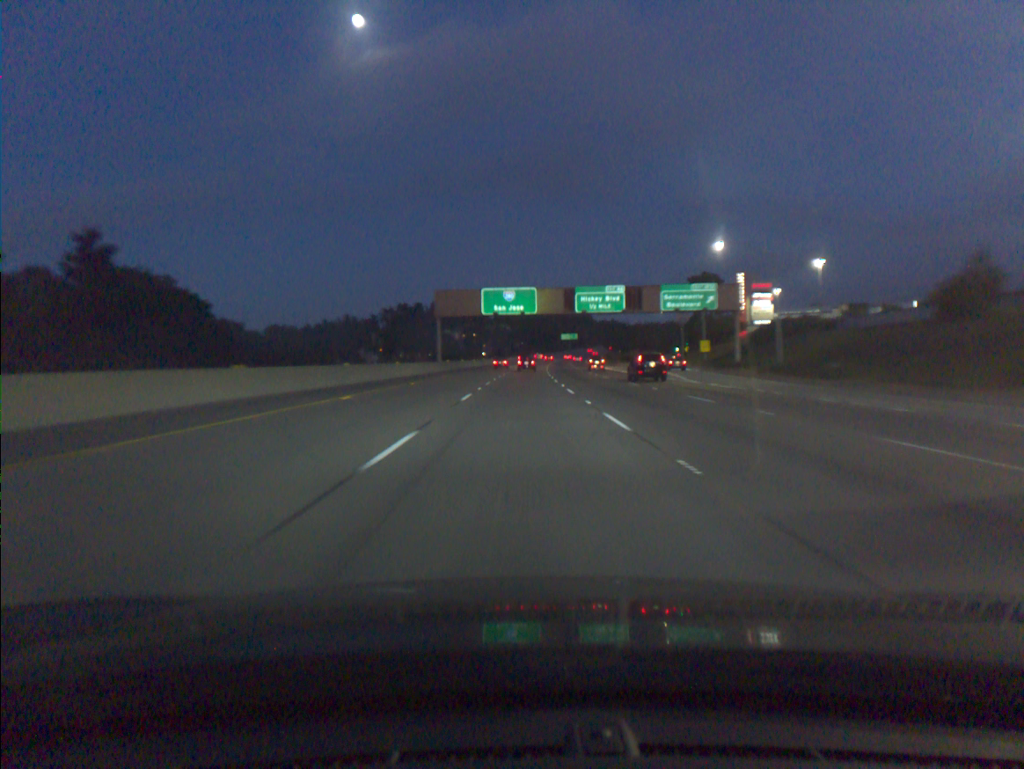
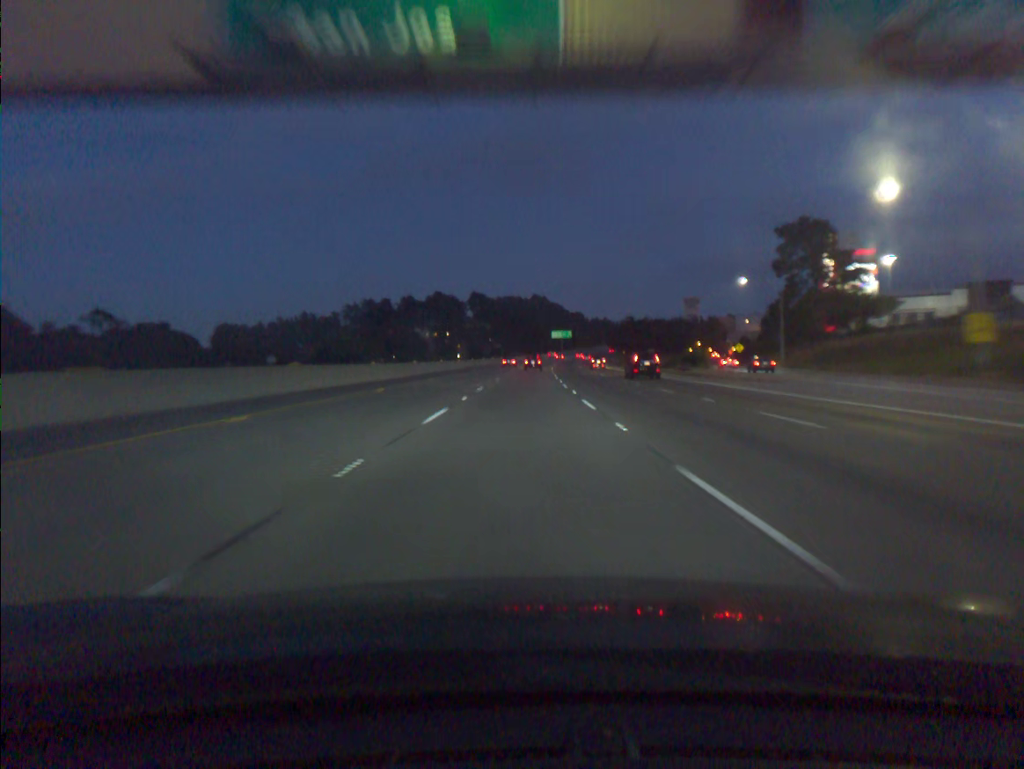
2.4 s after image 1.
(+0.9, +67.3) m; +1°
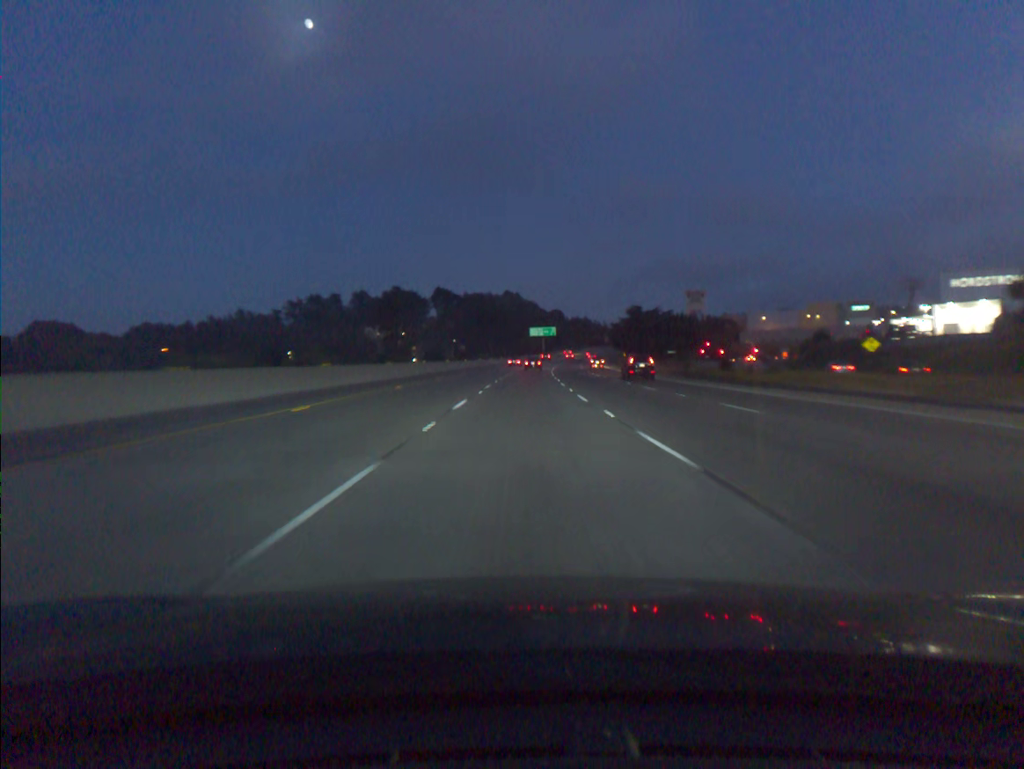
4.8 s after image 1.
(+1.0, +69.0) m; +2°
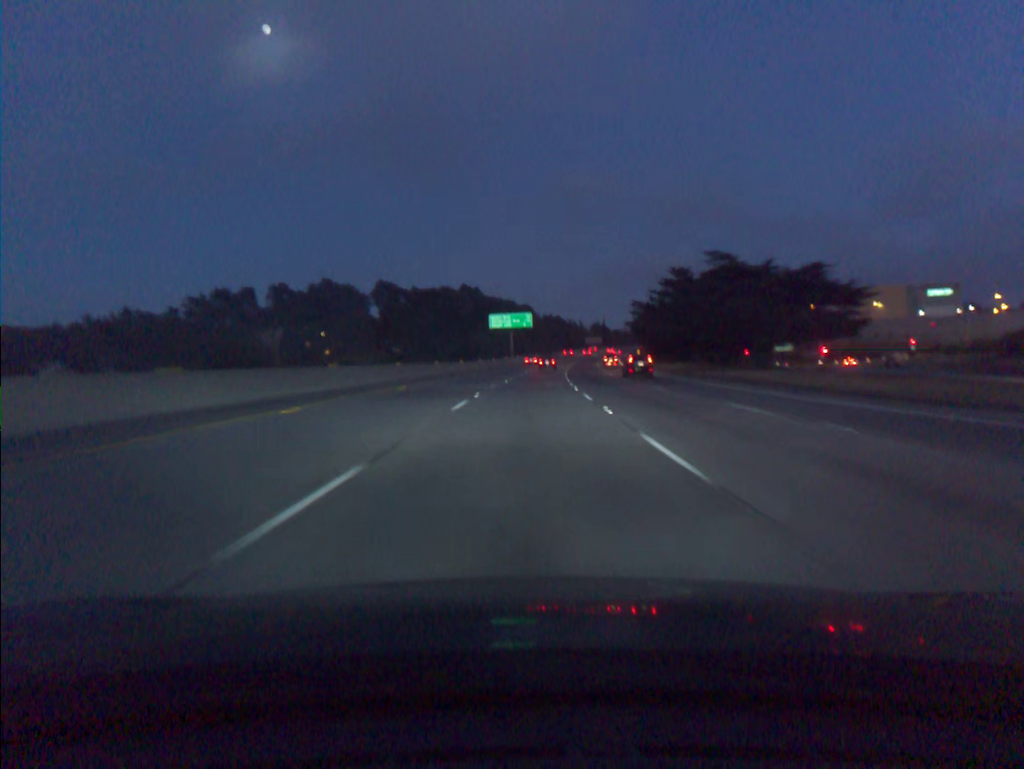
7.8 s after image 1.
(+2.1, +88.1) m; +3°
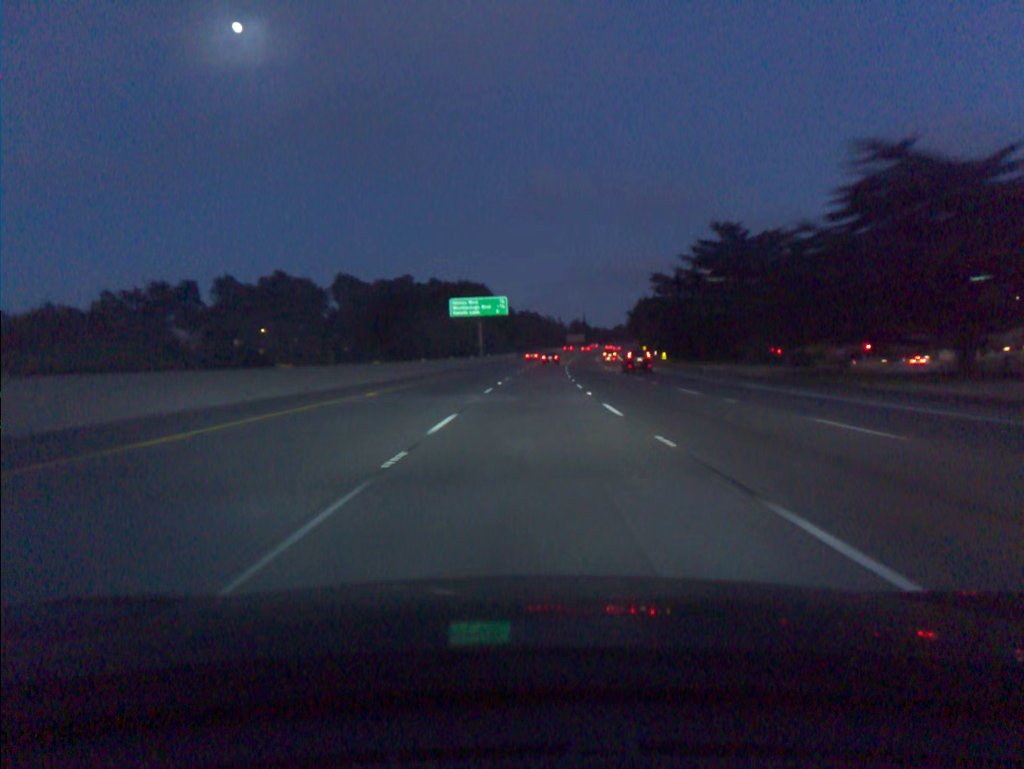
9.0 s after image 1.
(+0.5, +35.7) m; +2°
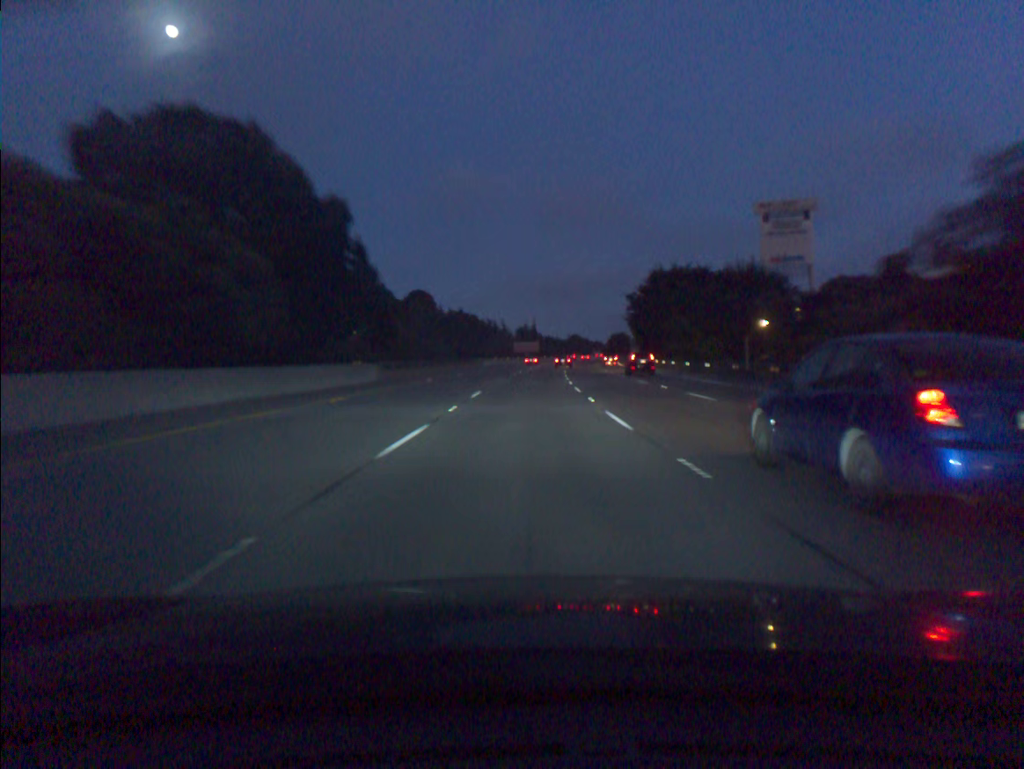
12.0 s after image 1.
(+3.9, +90.8) m; +4°
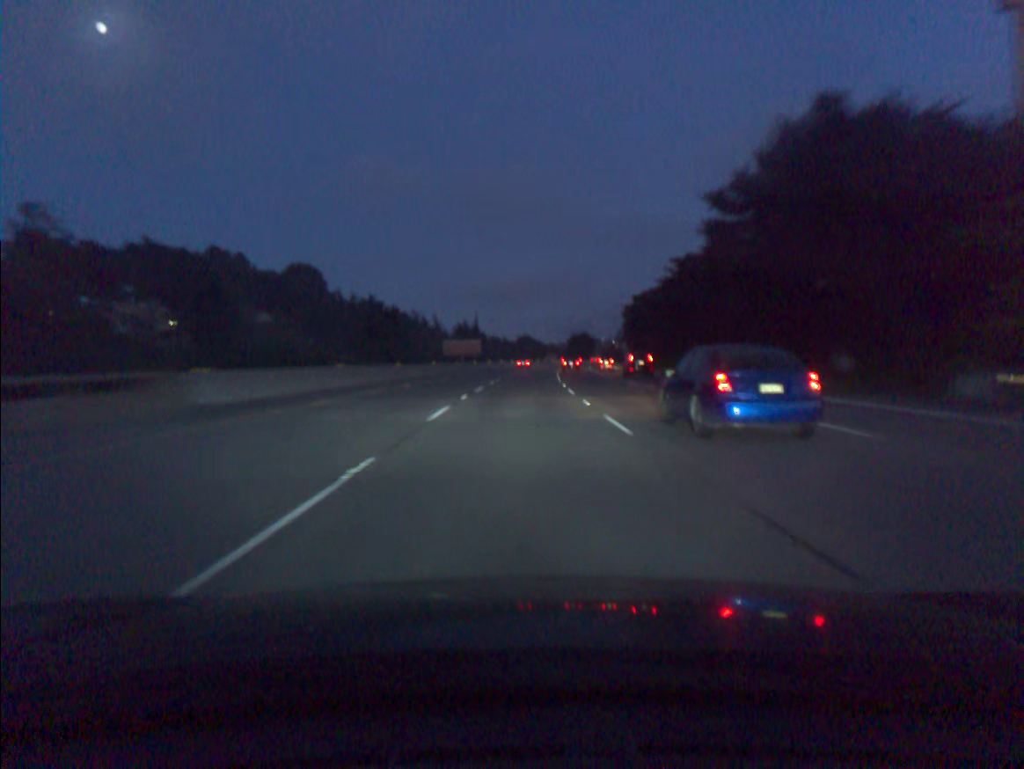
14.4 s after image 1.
(+2.6, +73.2) m; +4°
